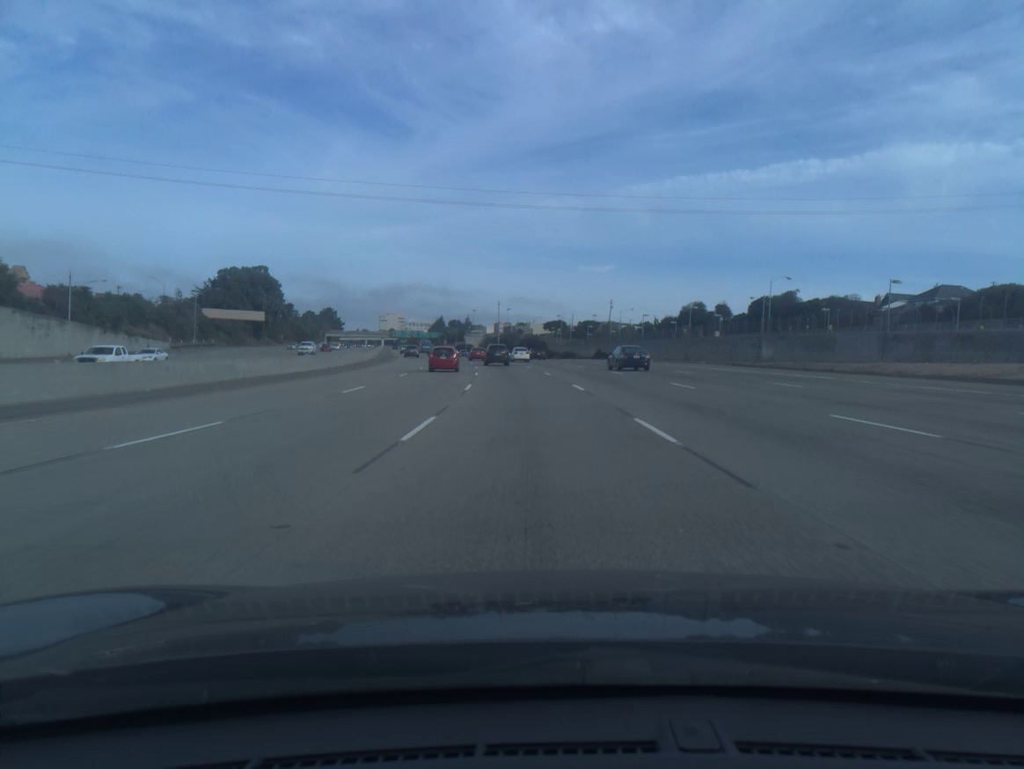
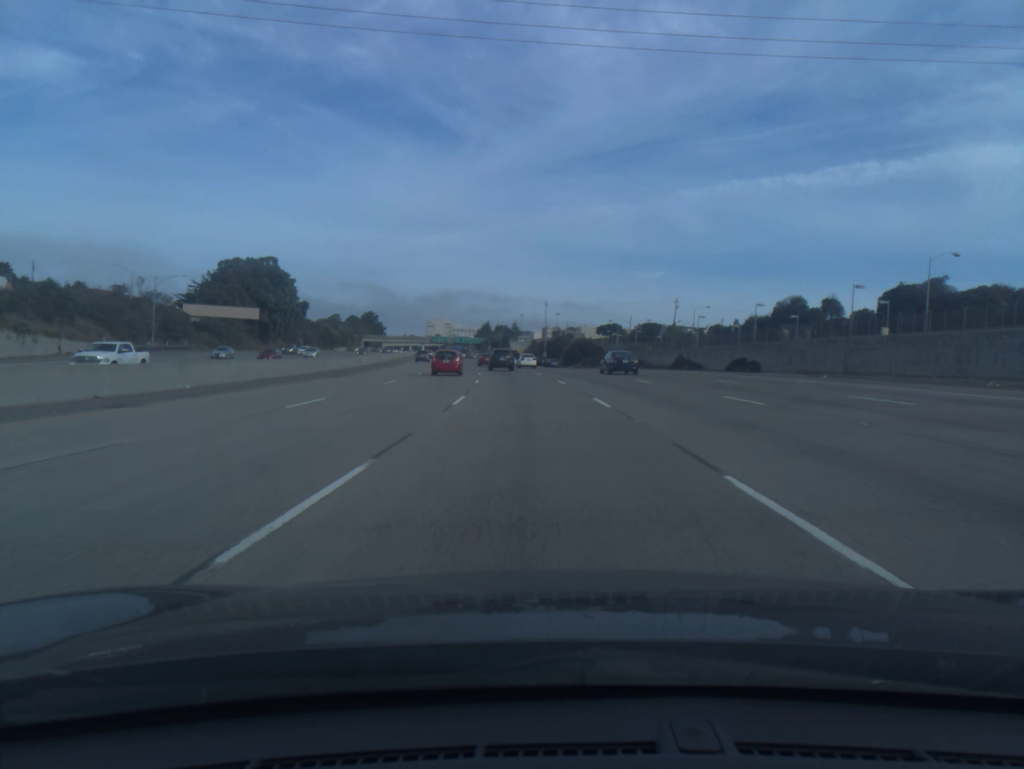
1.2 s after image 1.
(-1.1, +35.0) m; -4°
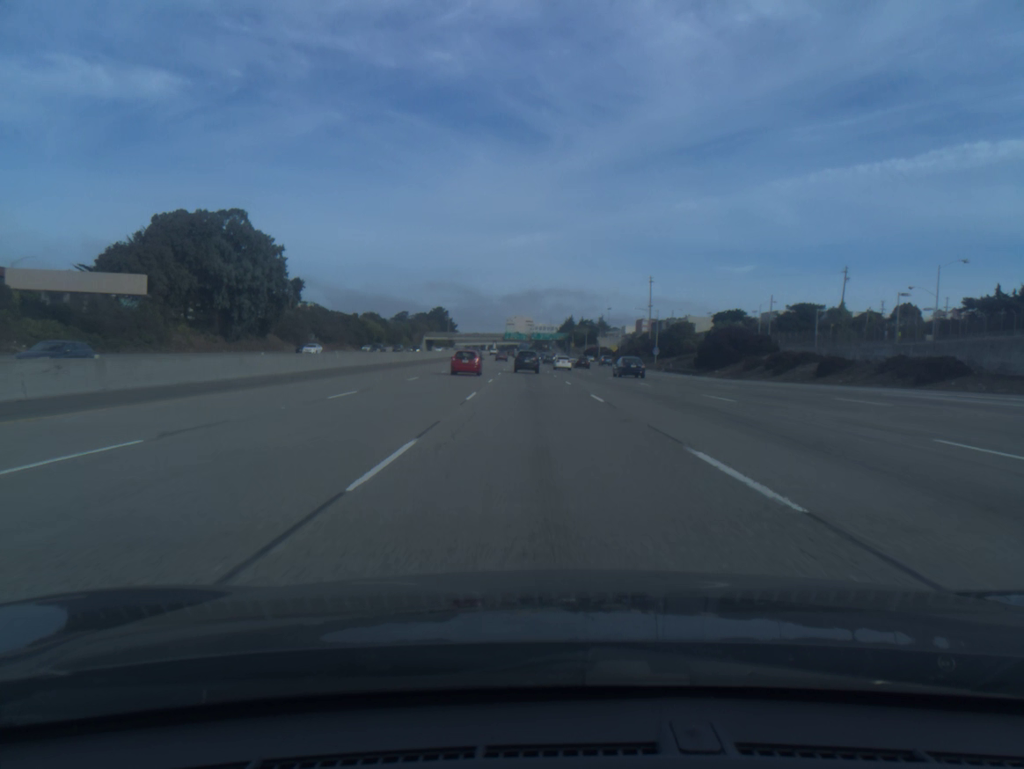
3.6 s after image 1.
(-3.9, +68.6) m; -6°
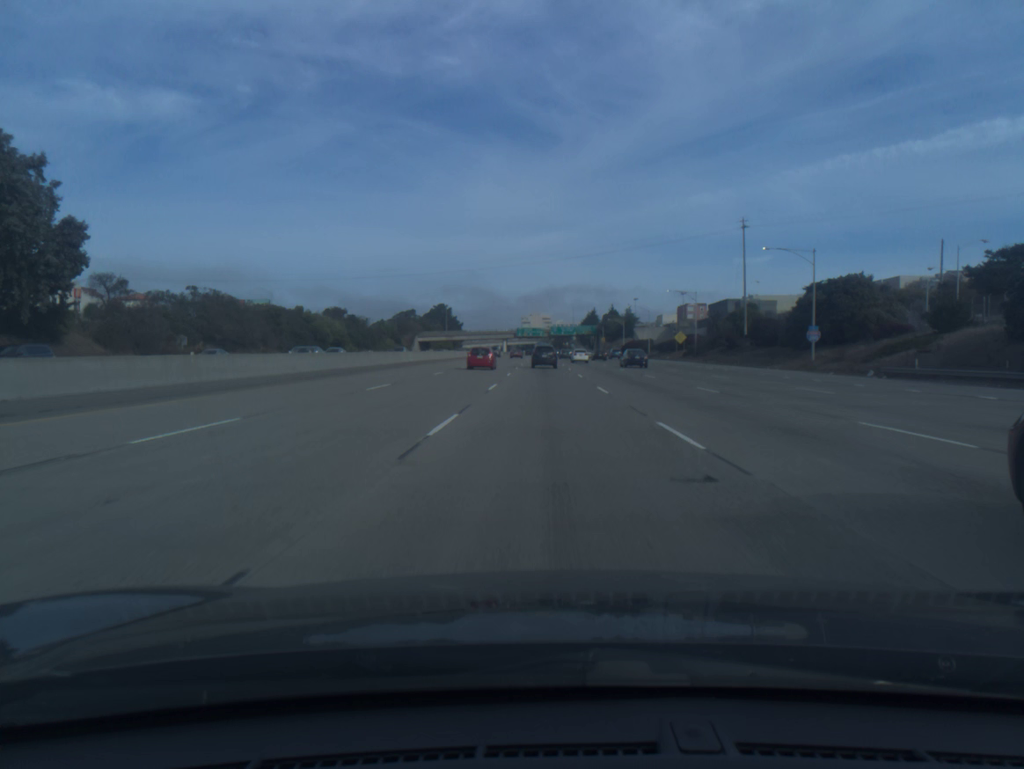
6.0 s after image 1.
(-1.5, +67.9) m; -1°
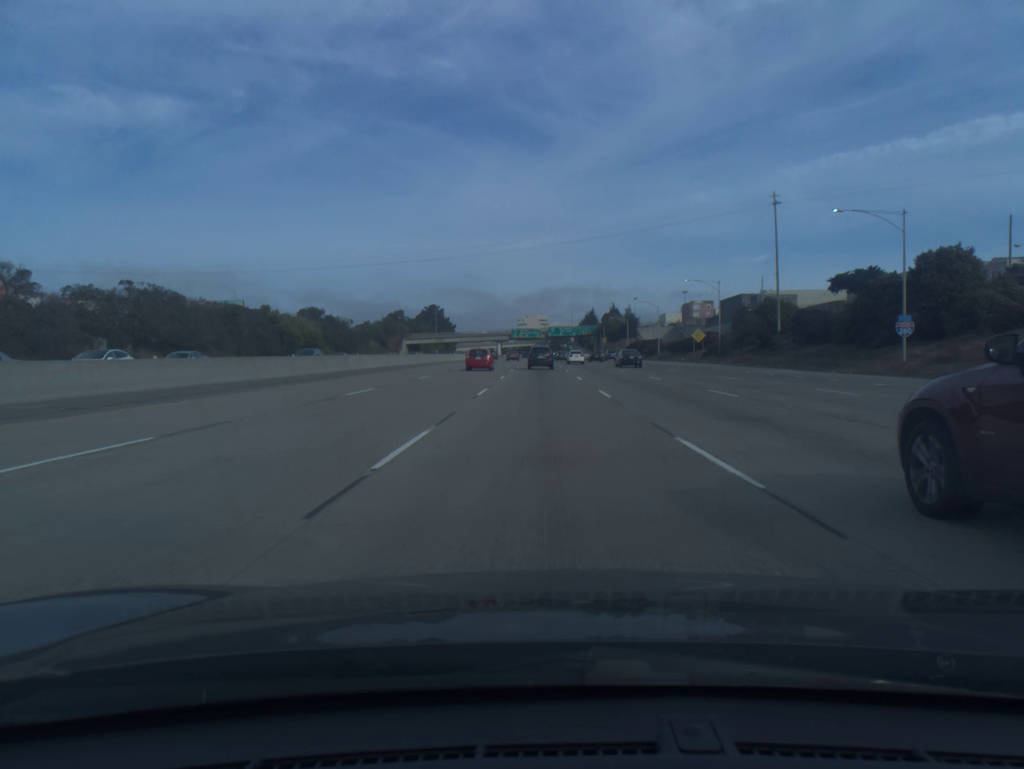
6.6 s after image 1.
(0.0, +16.8) m; 0°
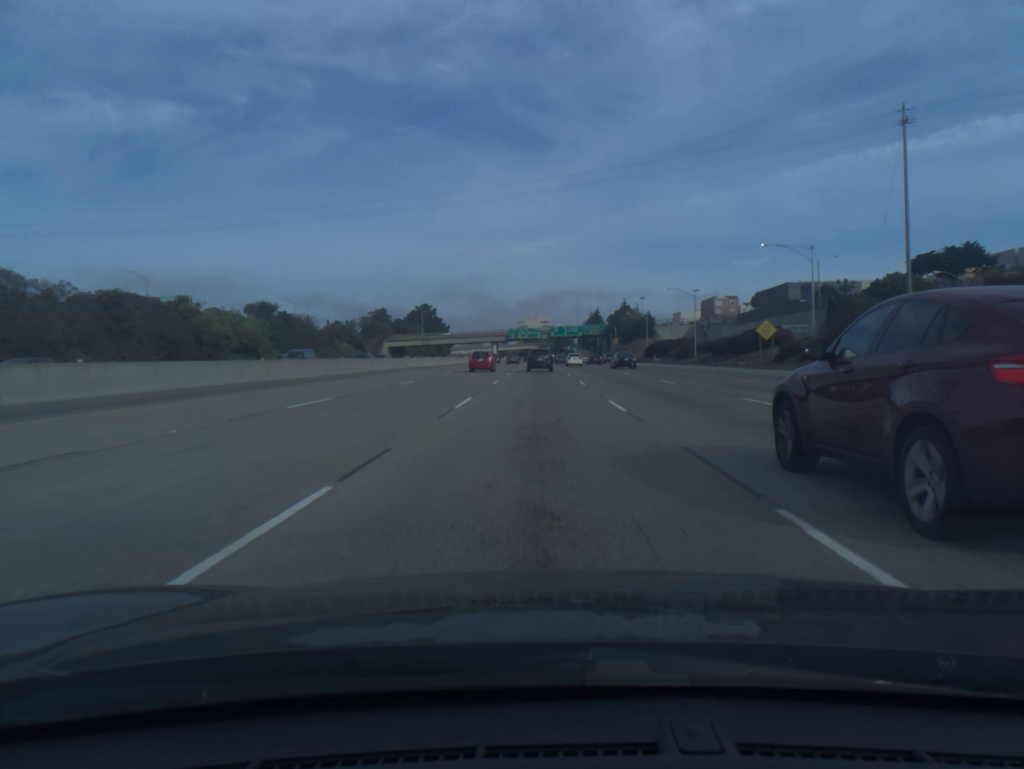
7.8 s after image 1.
(0.0, +33.4) m; 0°
